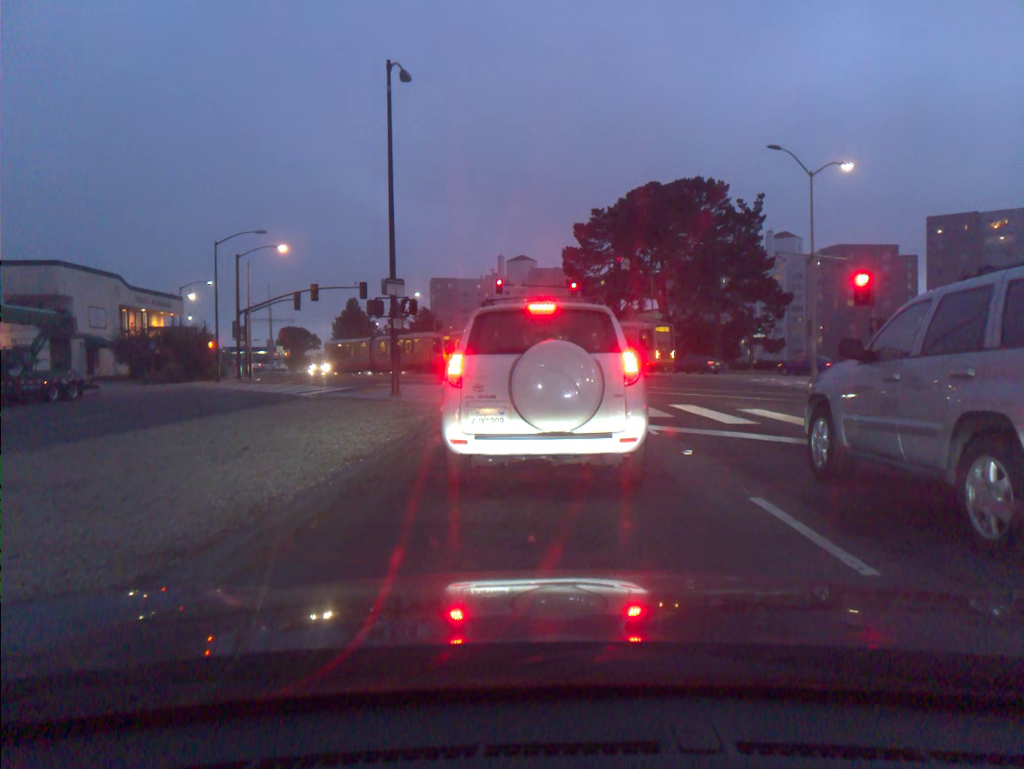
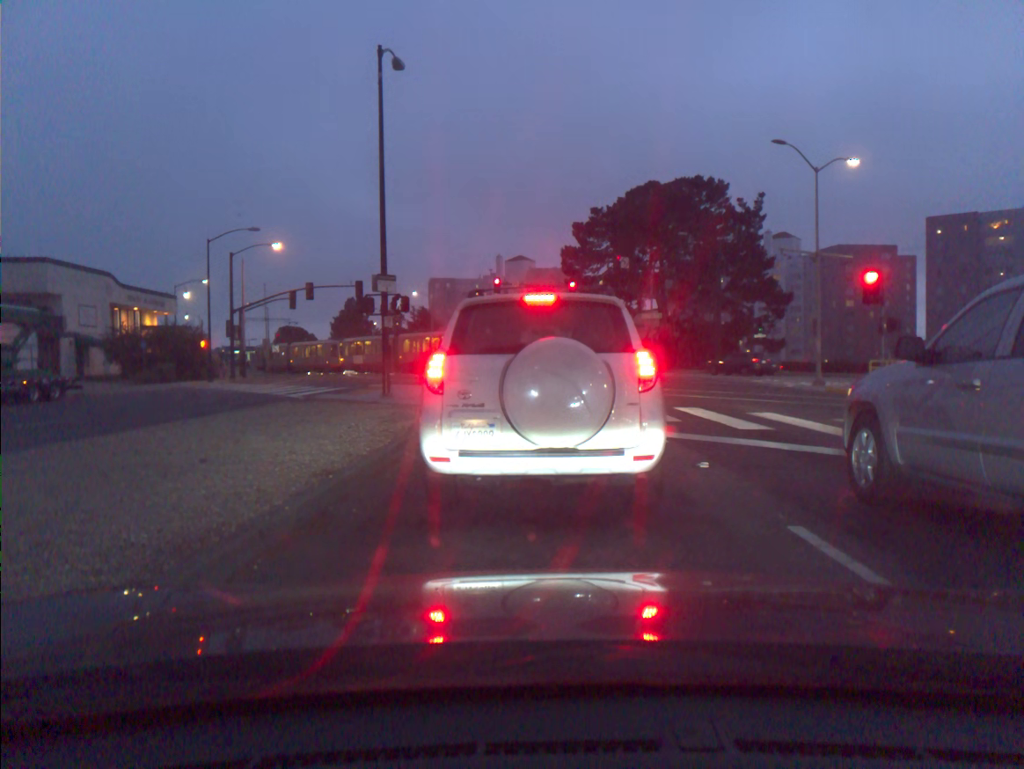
(0.0, +1.1) m; 0°
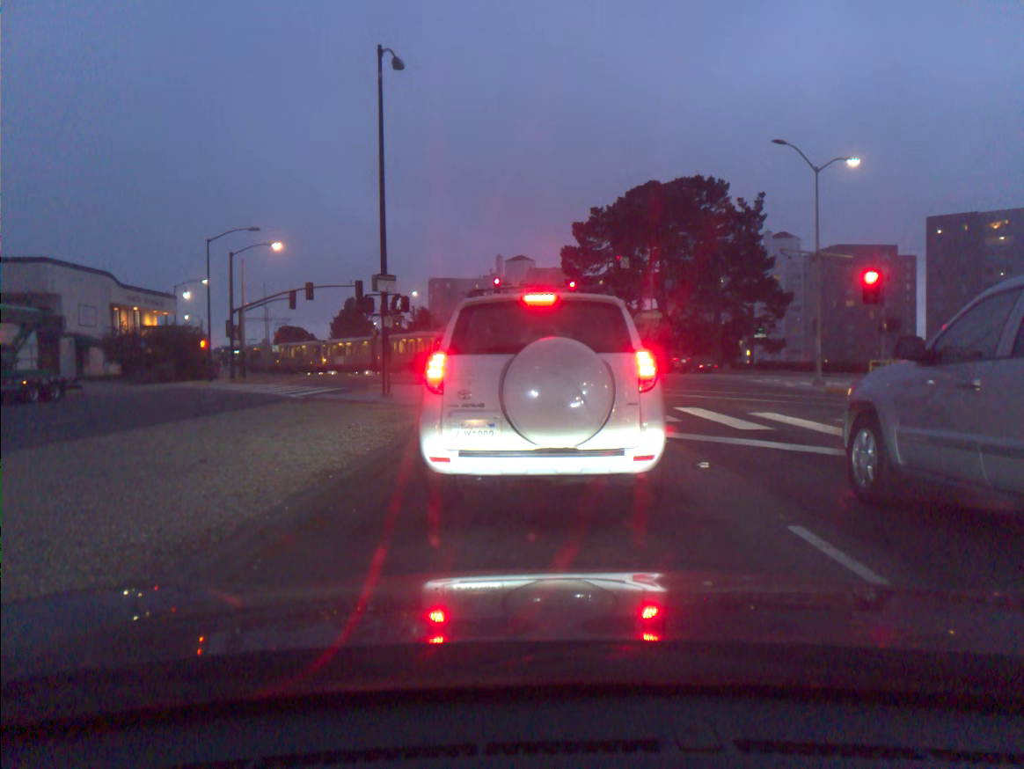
(0.0, 0.0) m; 0°
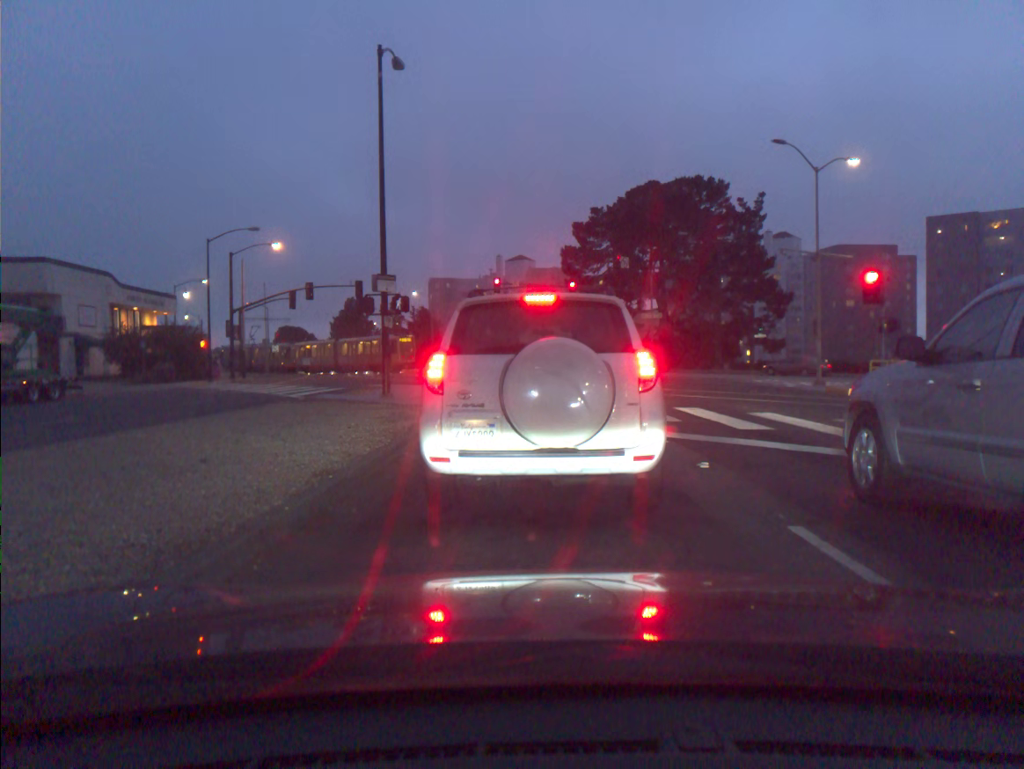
(0.0, 0.0) m; 0°
